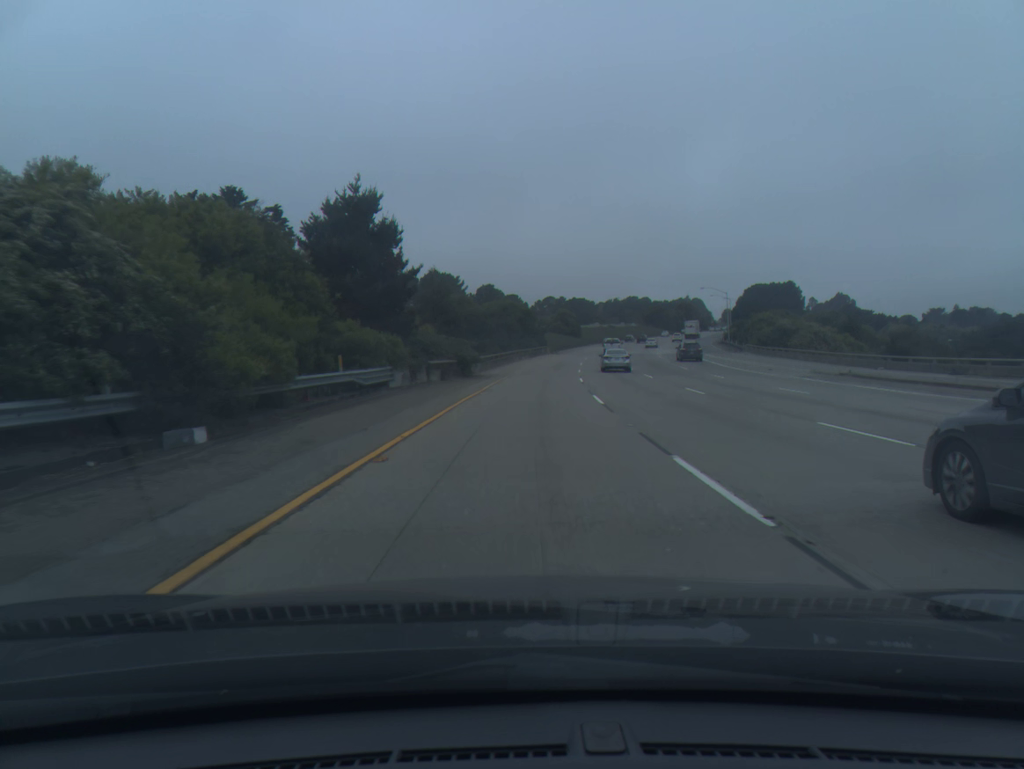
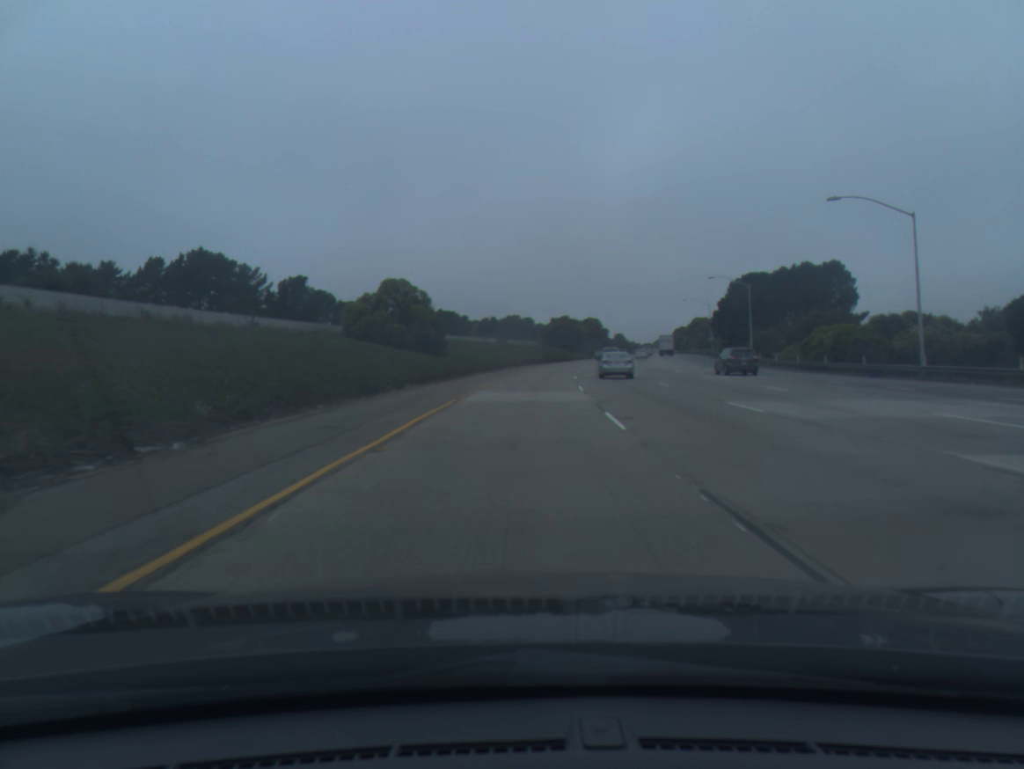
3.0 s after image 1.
(+8.3, +100.5) m; +9°
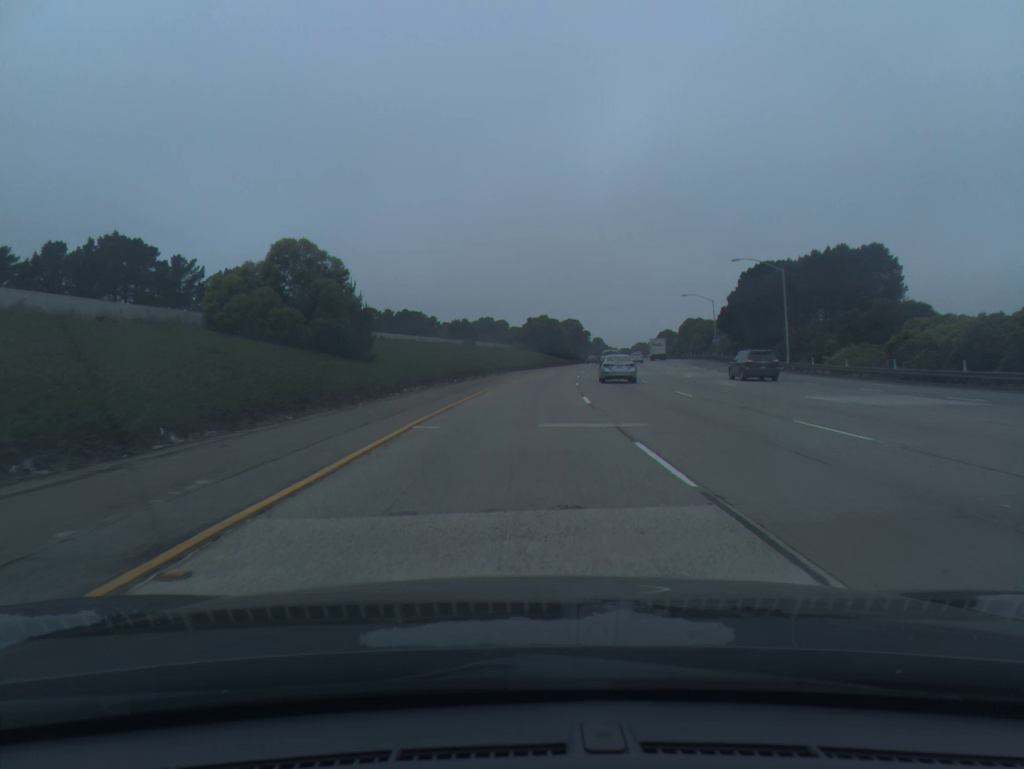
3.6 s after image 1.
(+0.3, +20.1) m; +2°
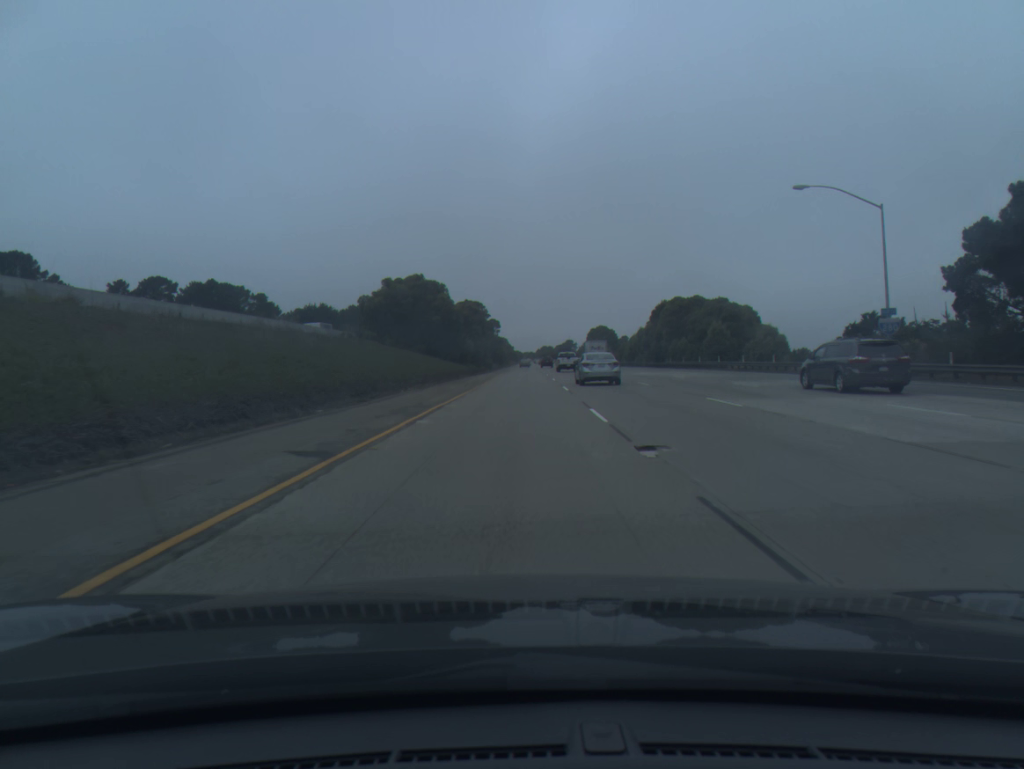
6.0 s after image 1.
(+5.4, +80.7) m; +7°
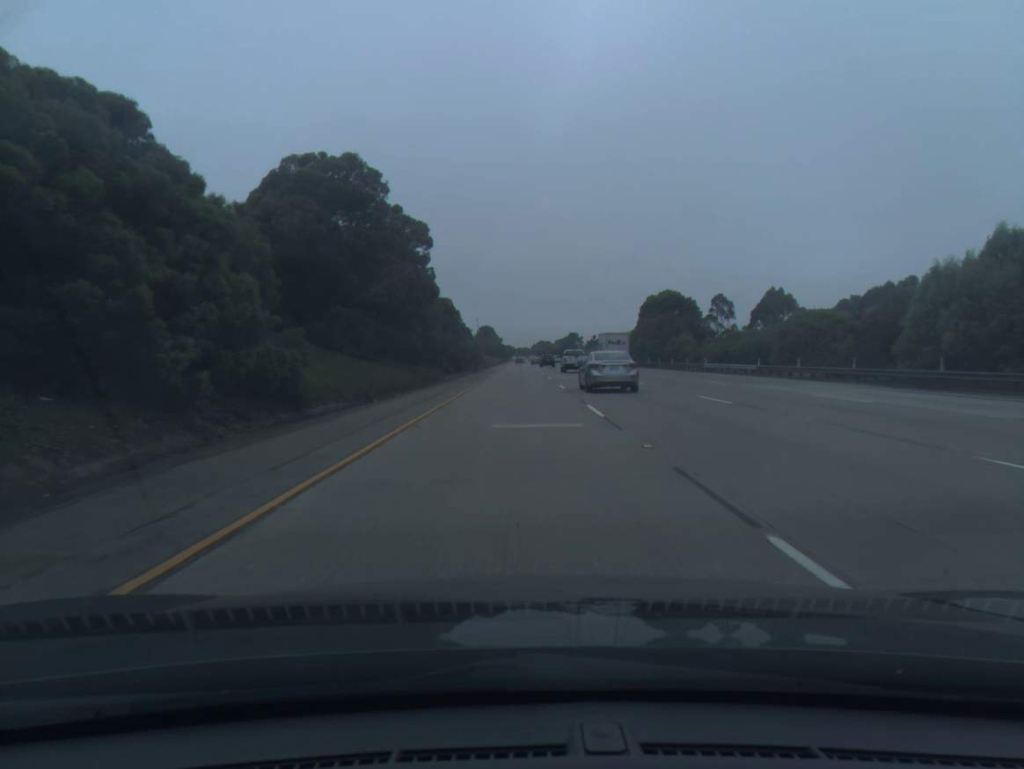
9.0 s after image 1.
(+1.3, +101.2) m; +1°
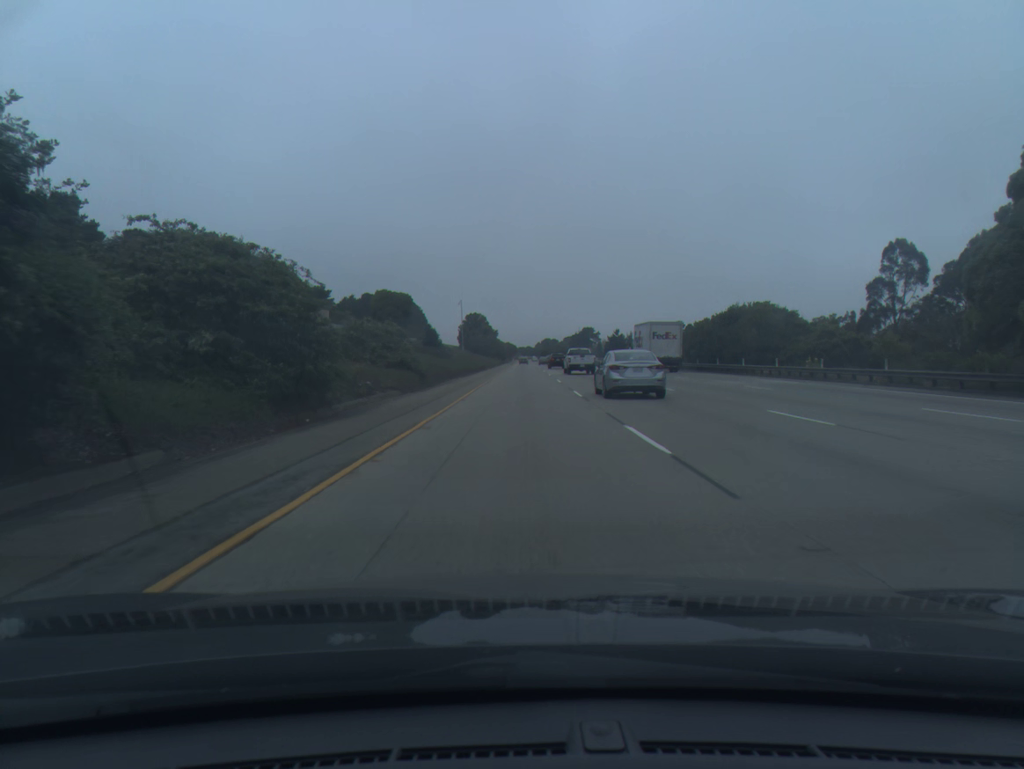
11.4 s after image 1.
(0.0, +79.1) m; 0°
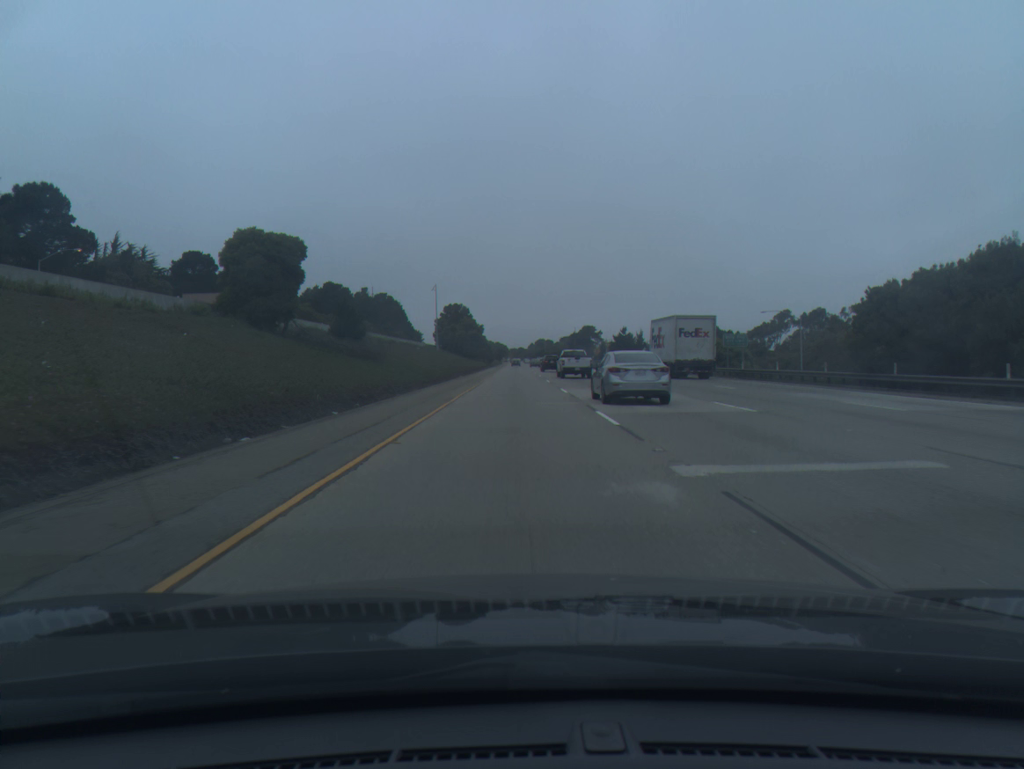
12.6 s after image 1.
(+0.2, +39.8) m; +1°
